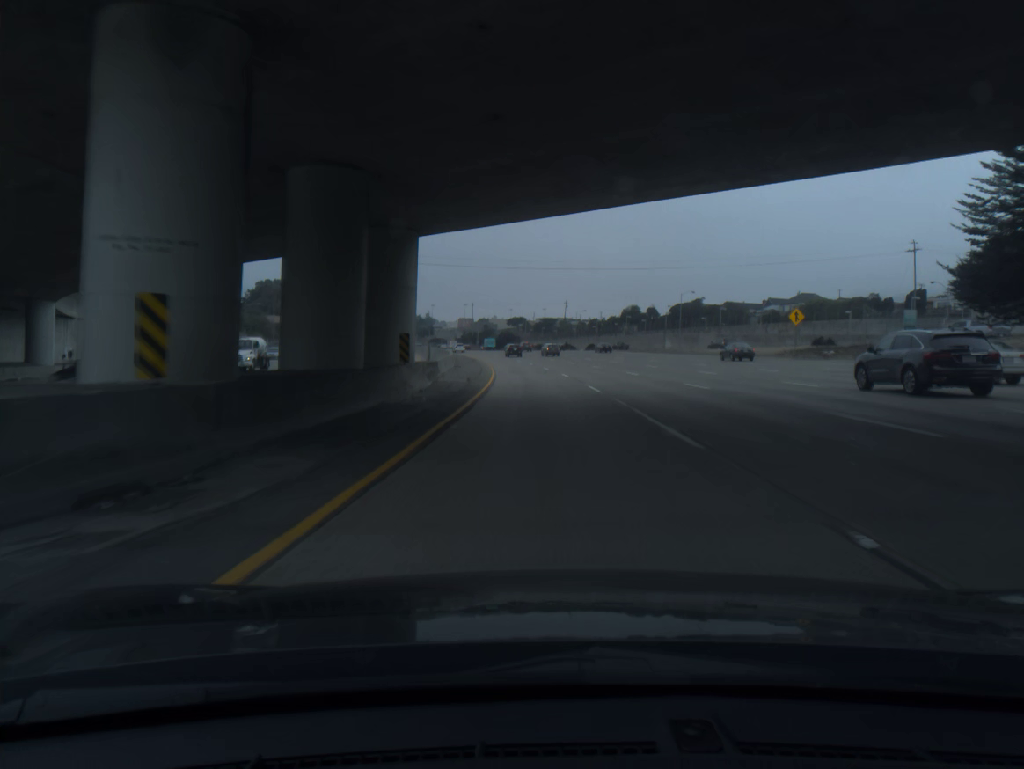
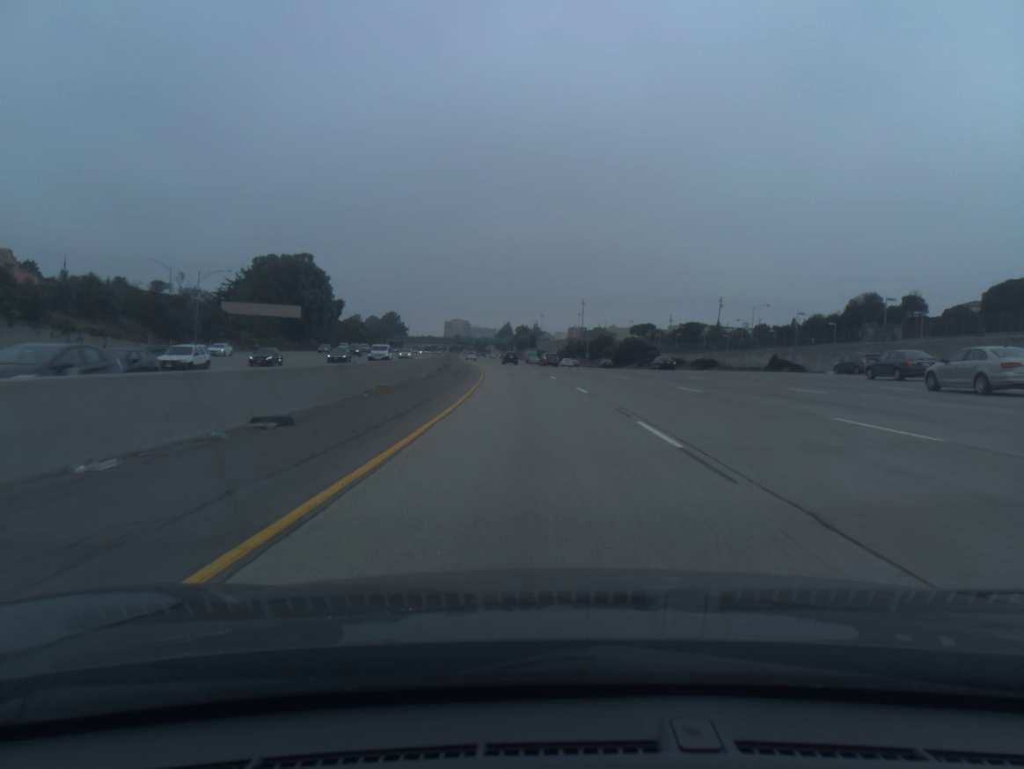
(-6.0, +99.2) m; -8°
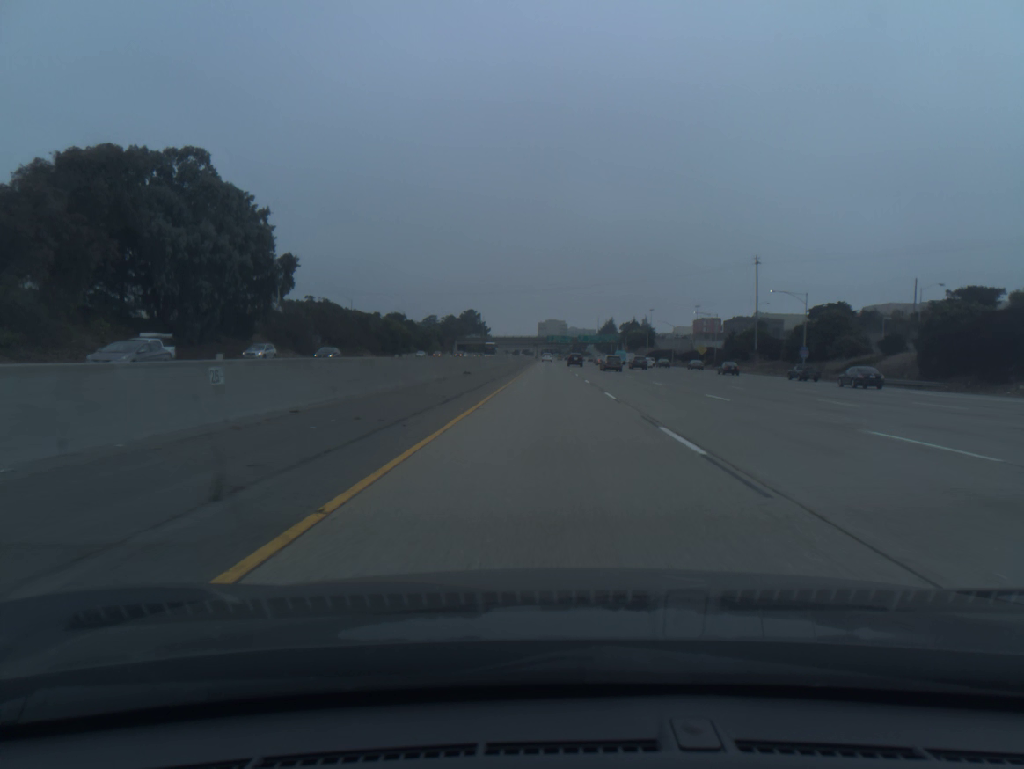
(-7.4, +99.6) m; -7°
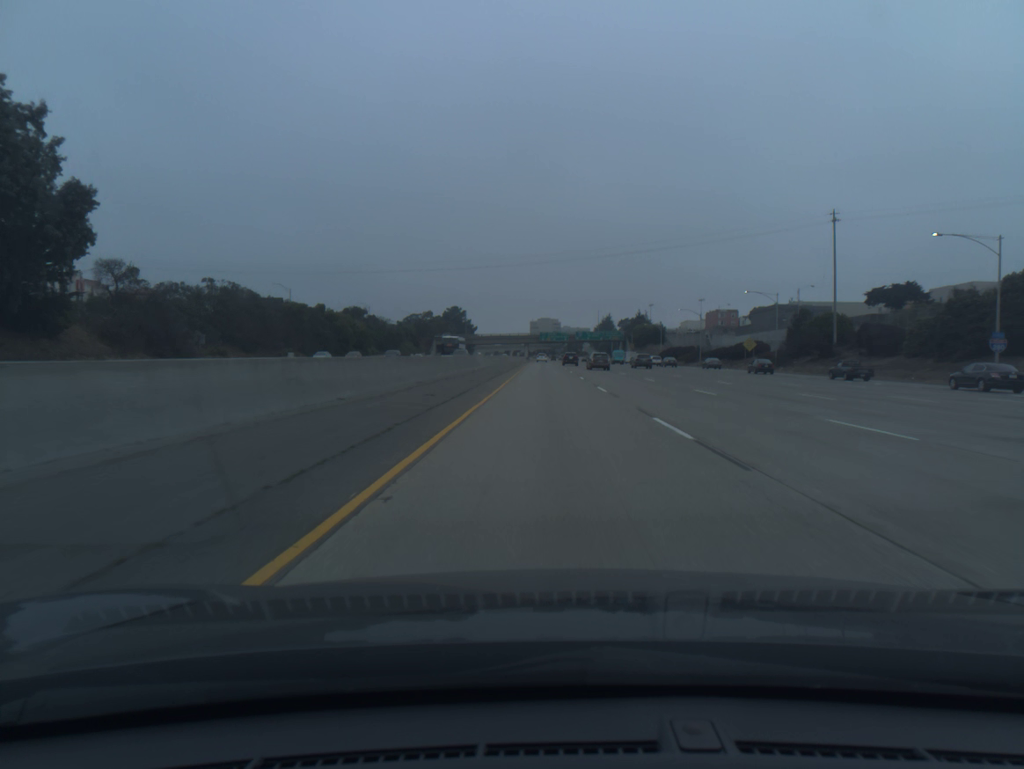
(+0.1, +40.4) m; 0°
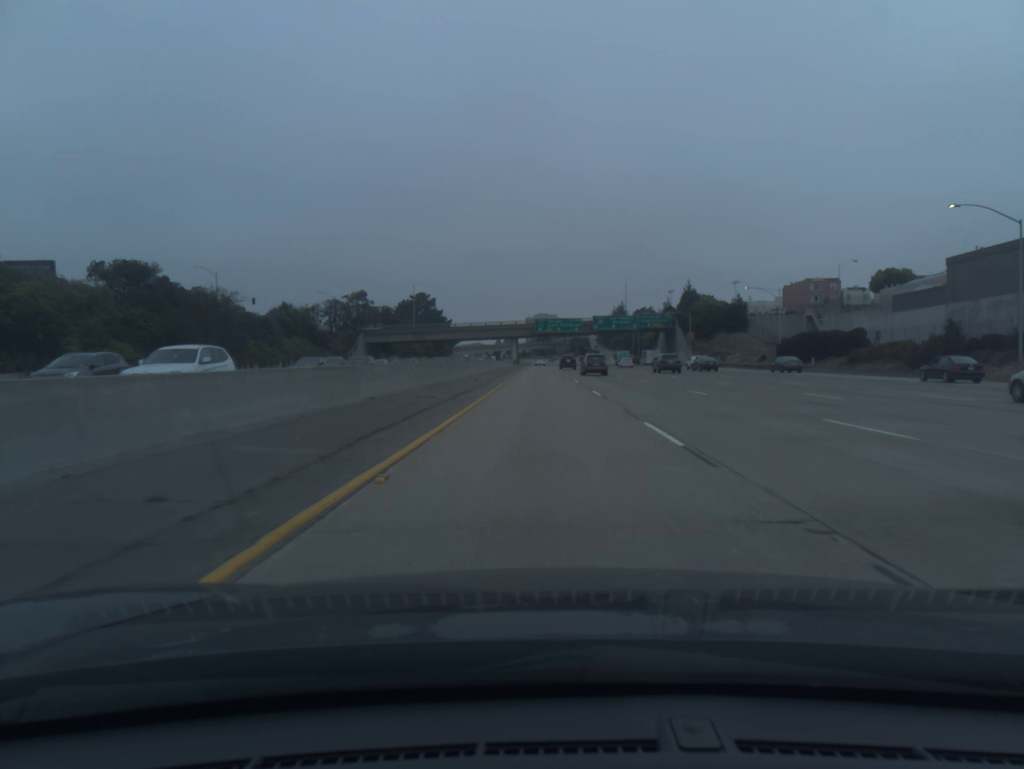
(+0.3, +100.8) m; 0°
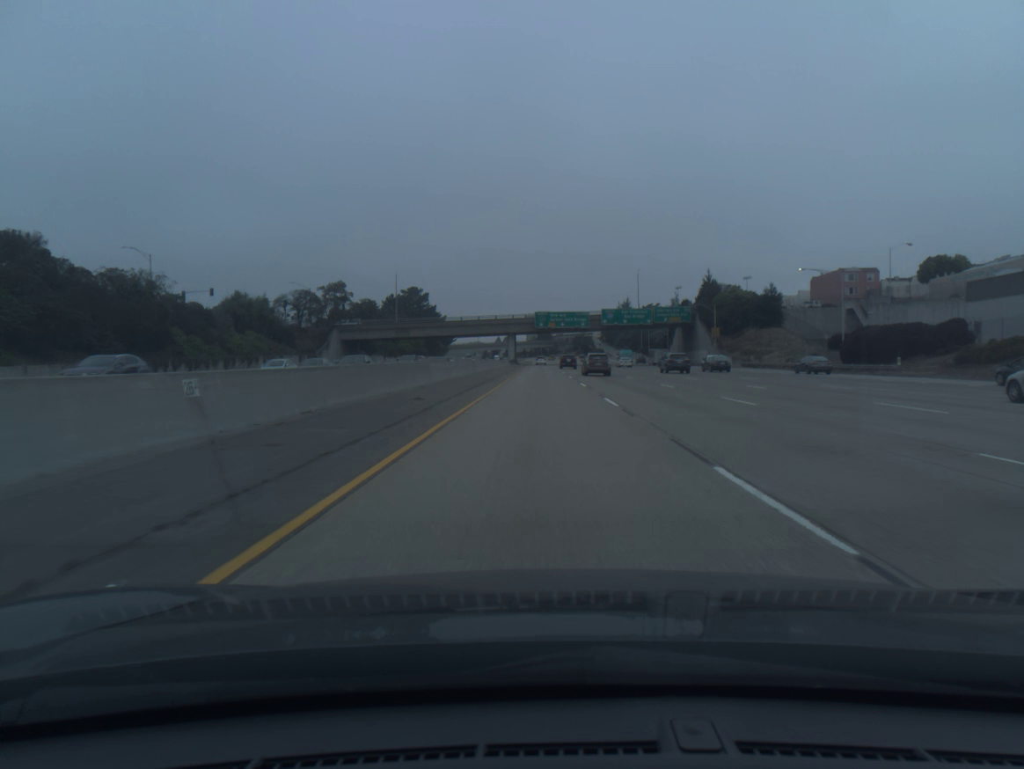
(0.0, +20.2) m; 0°
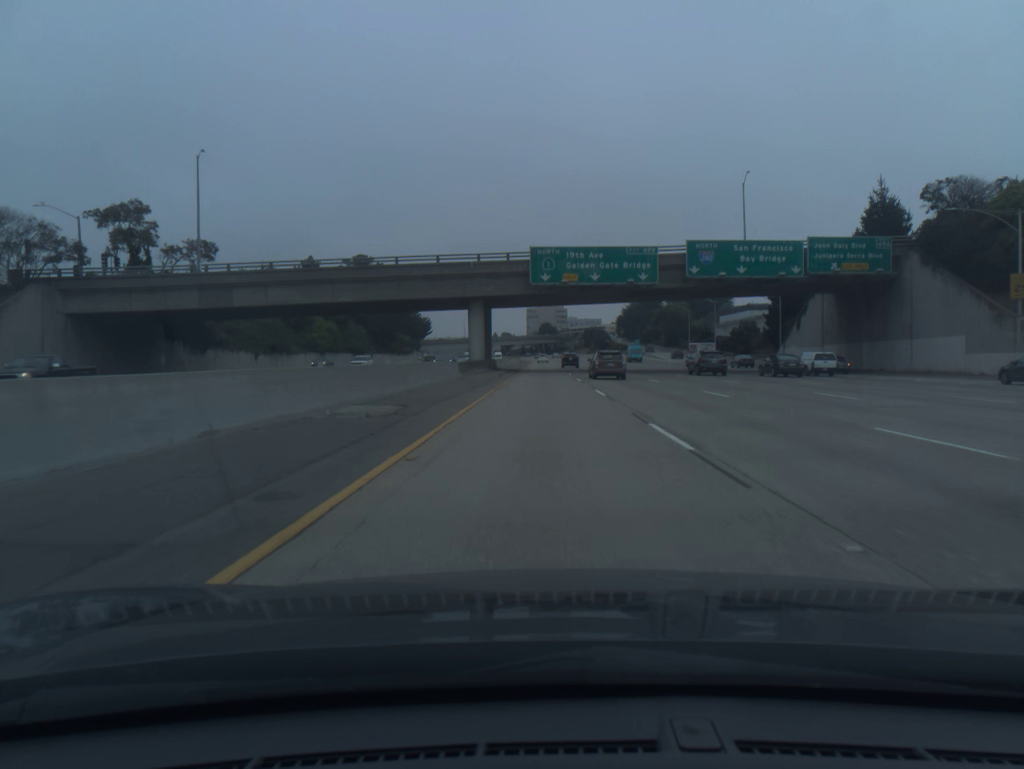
(-0.2, +80.6) m; 0°
